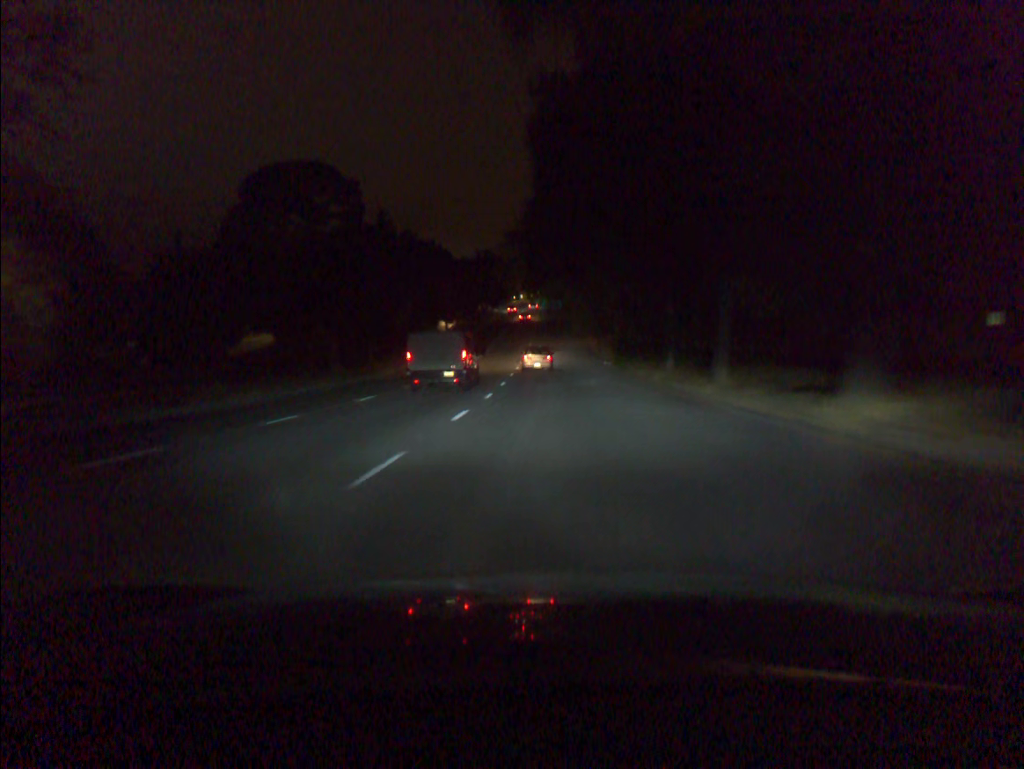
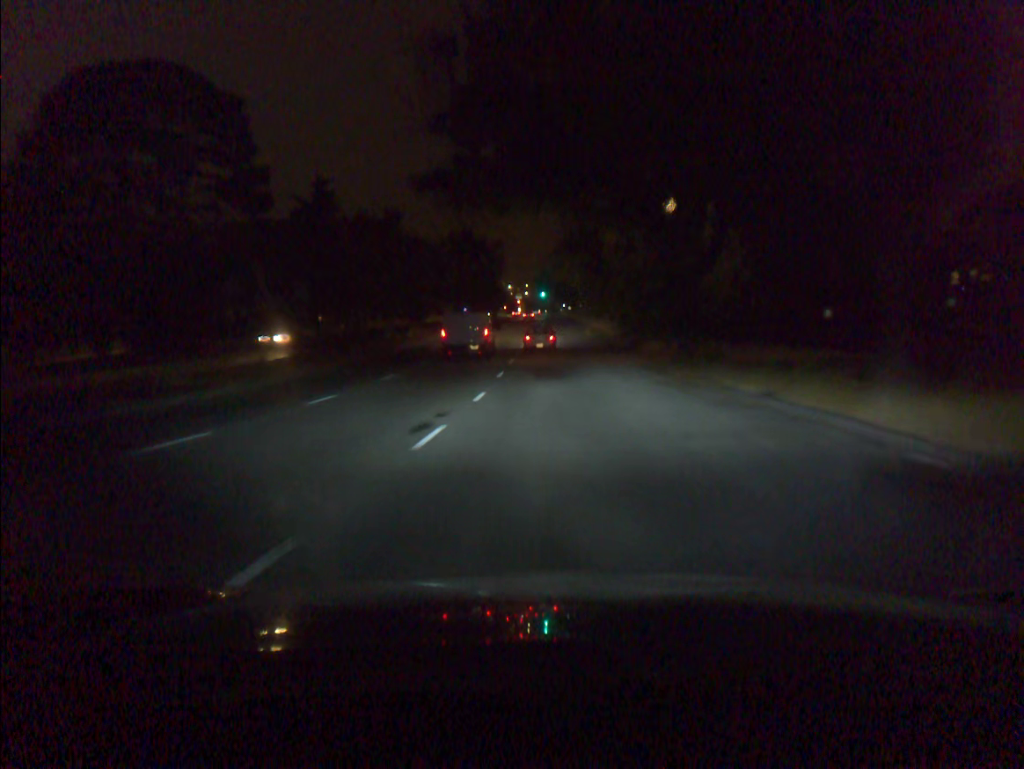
(+0.2, +41.6) m; 0°
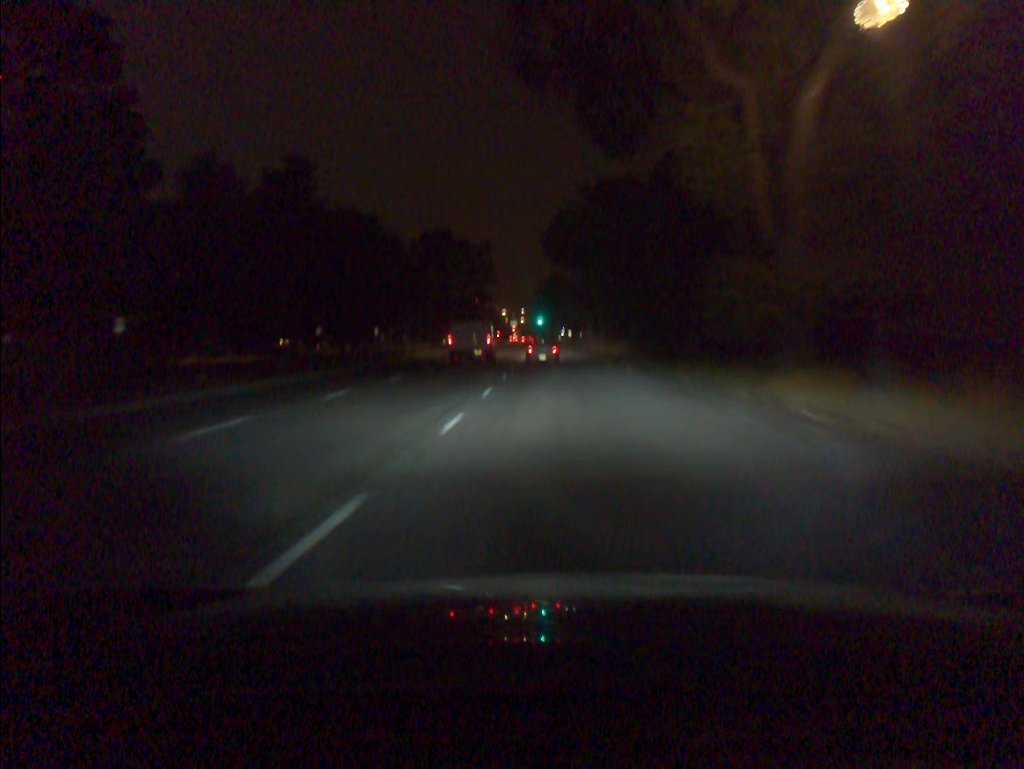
(+0.1, +20.5) m; 0°
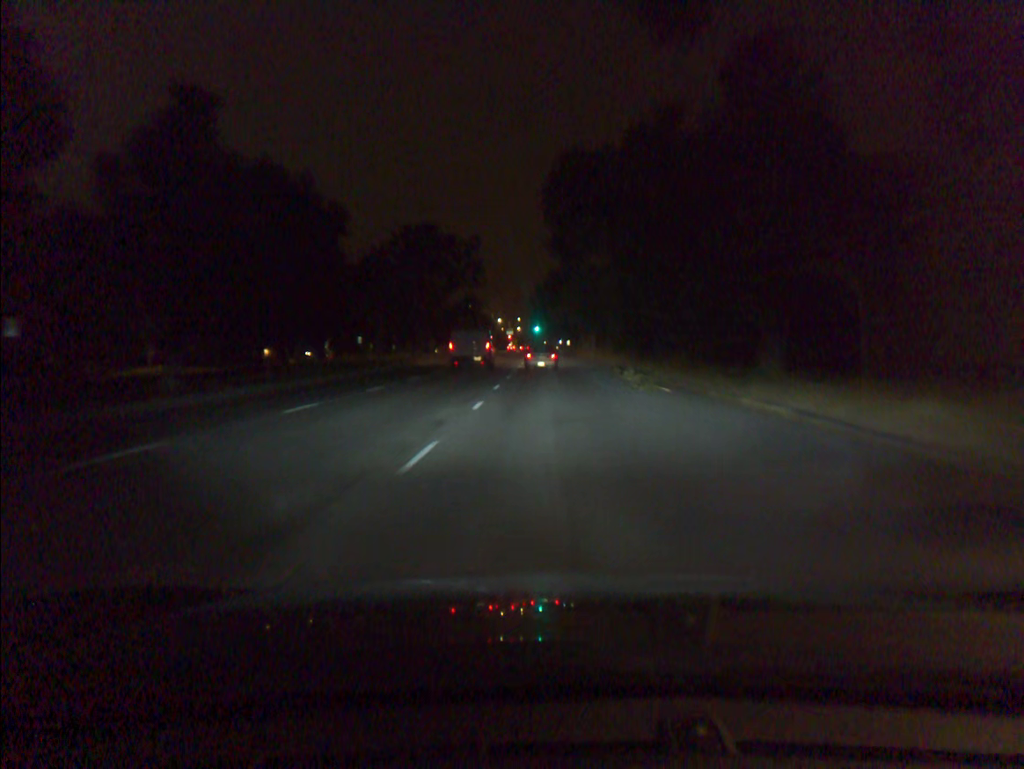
(0.0, +10.1) m; 0°
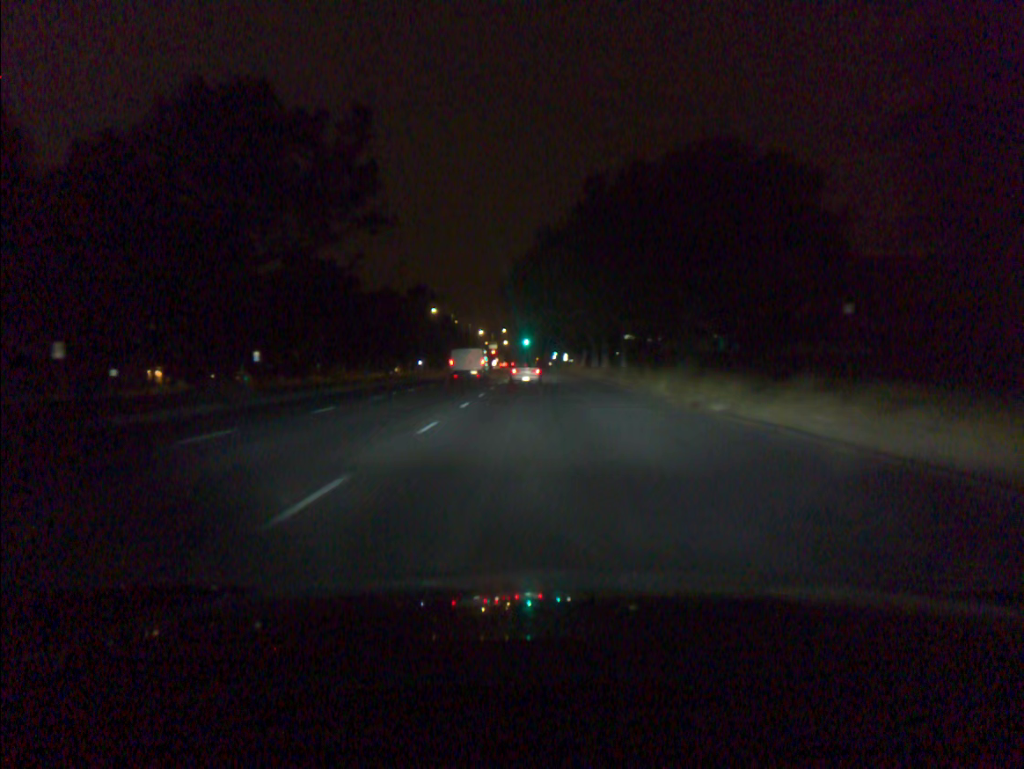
(+0.5, +38.9) m; 0°
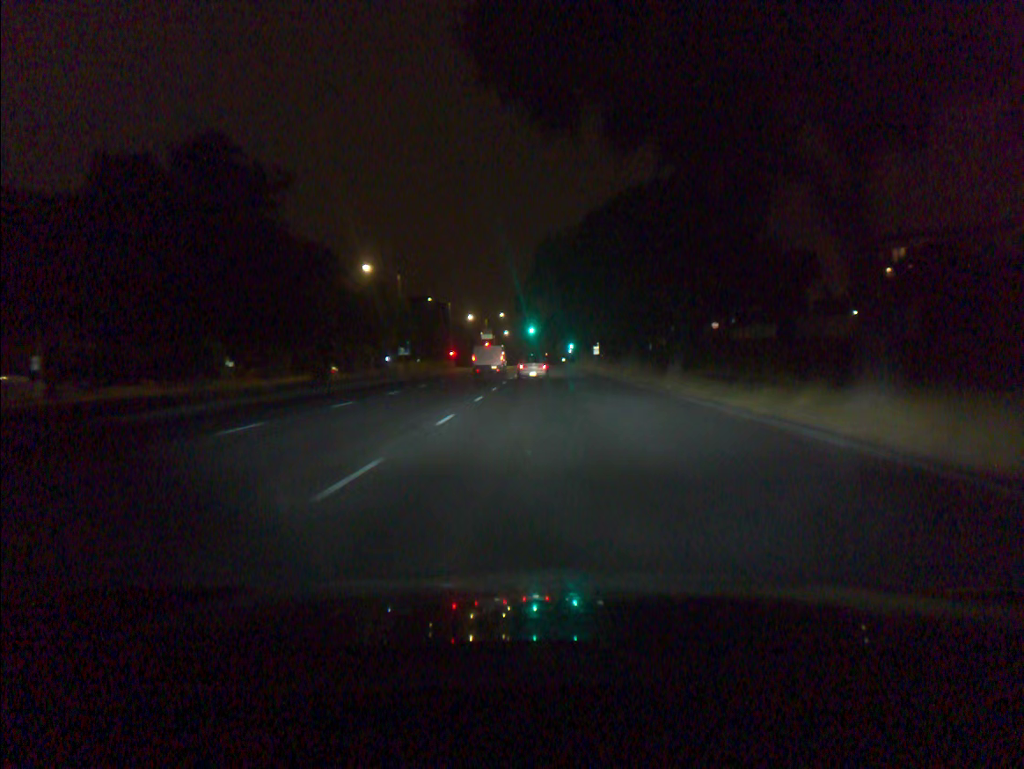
(-0.2, +49.3) m; -1°
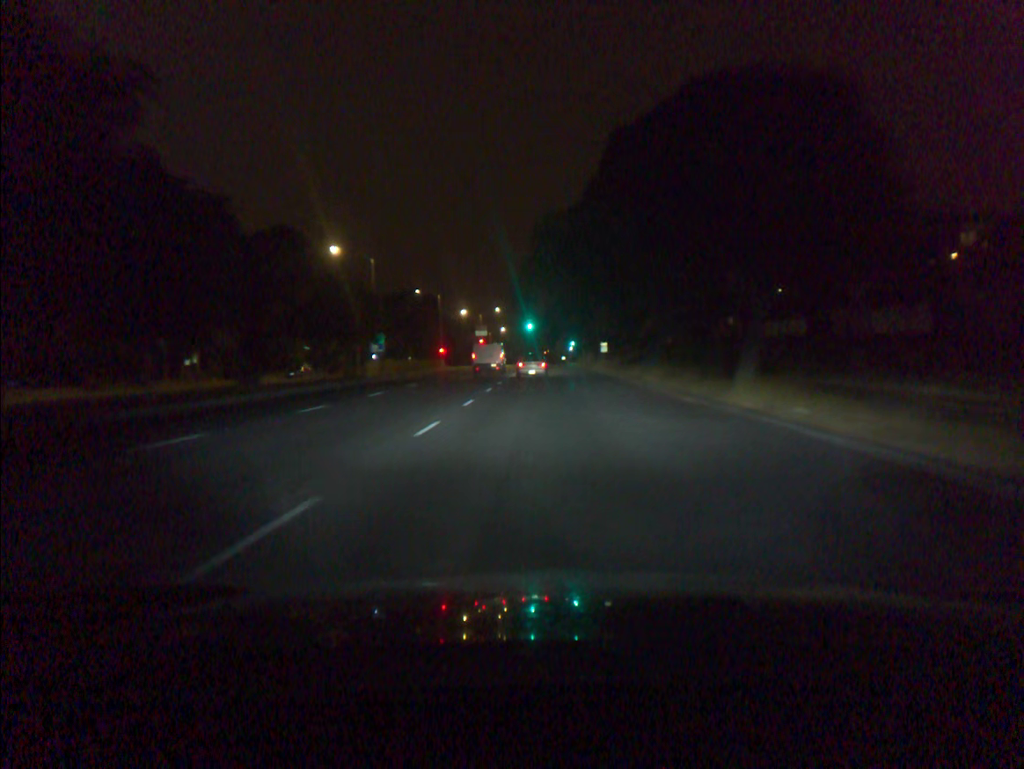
(0.0, +10.0) m; 0°
